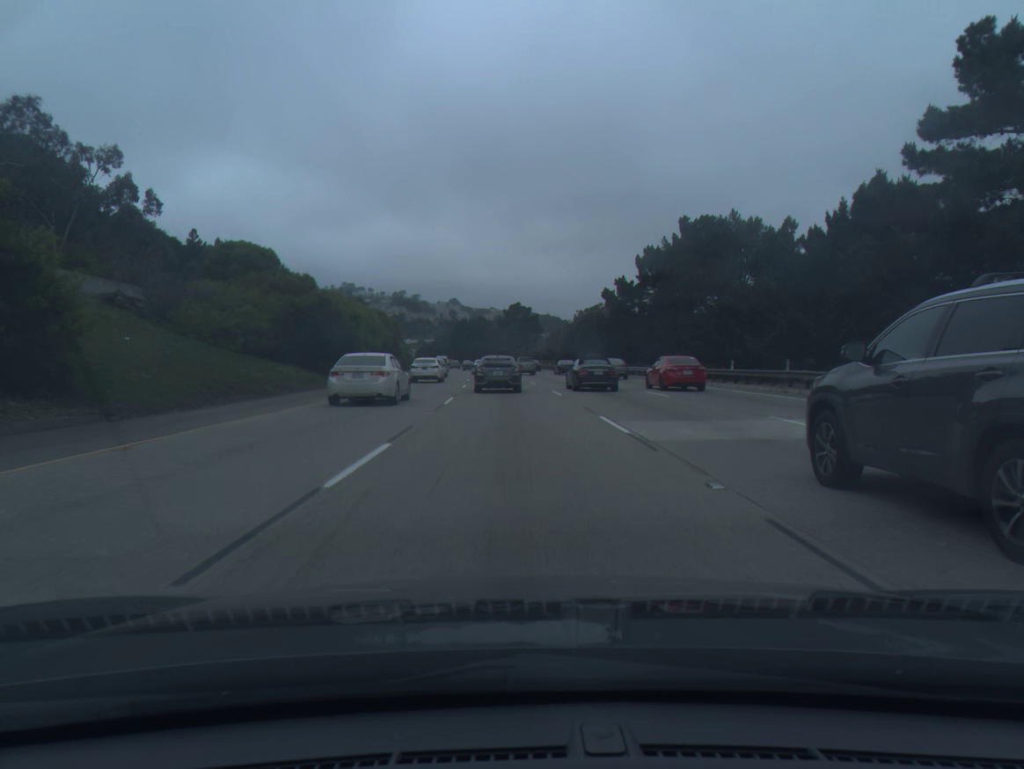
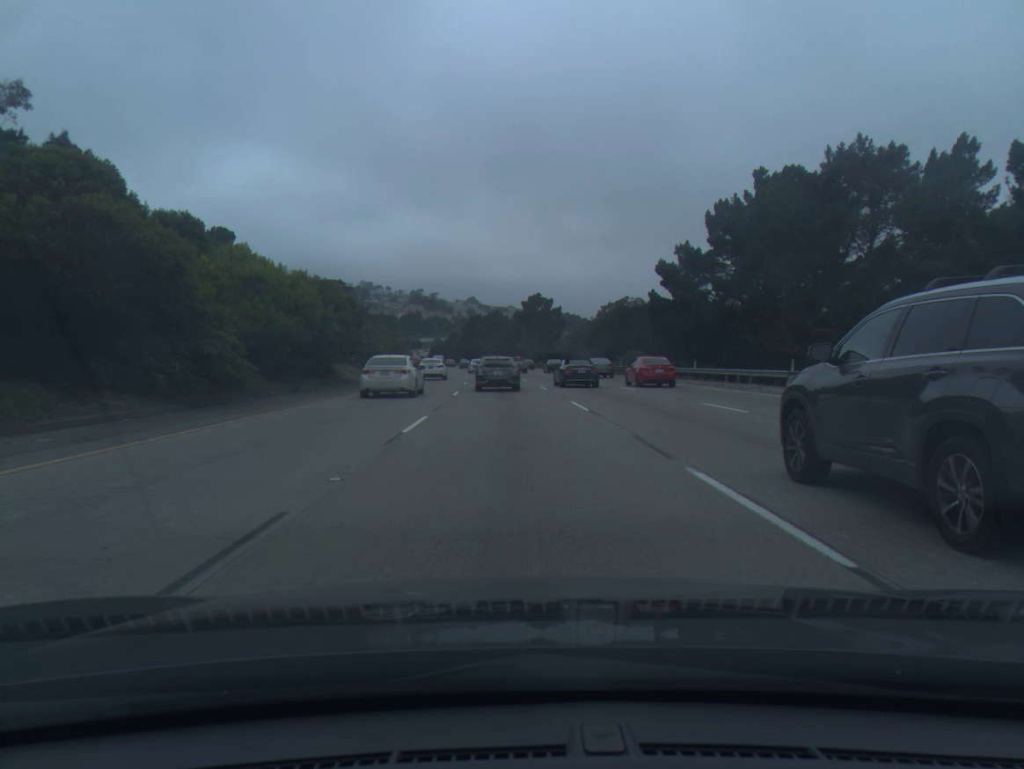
(-0.3, +23.1) m; -2°
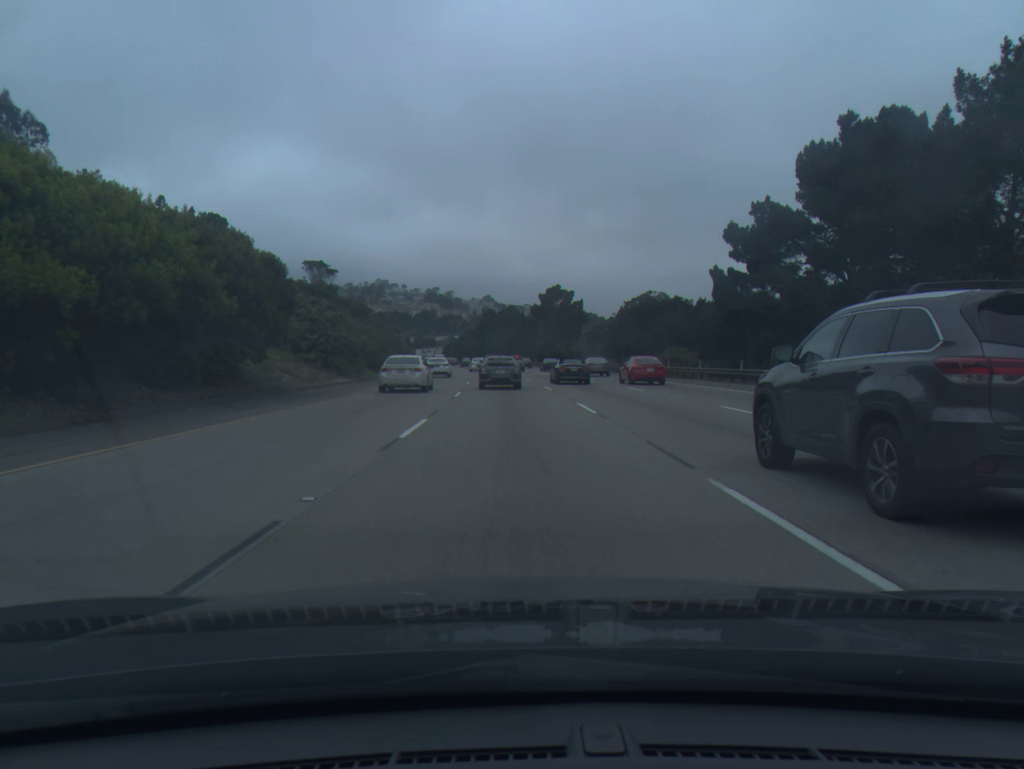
(-0.2, +15.6) m; -1°
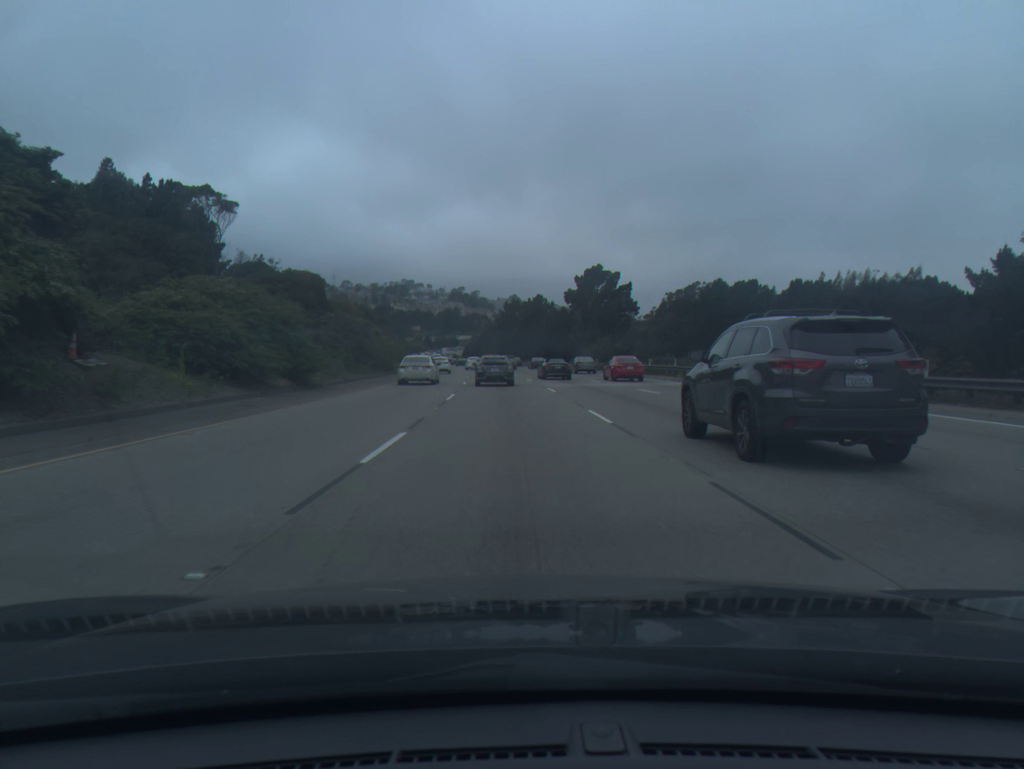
(-0.5, +32.4) m; -2°
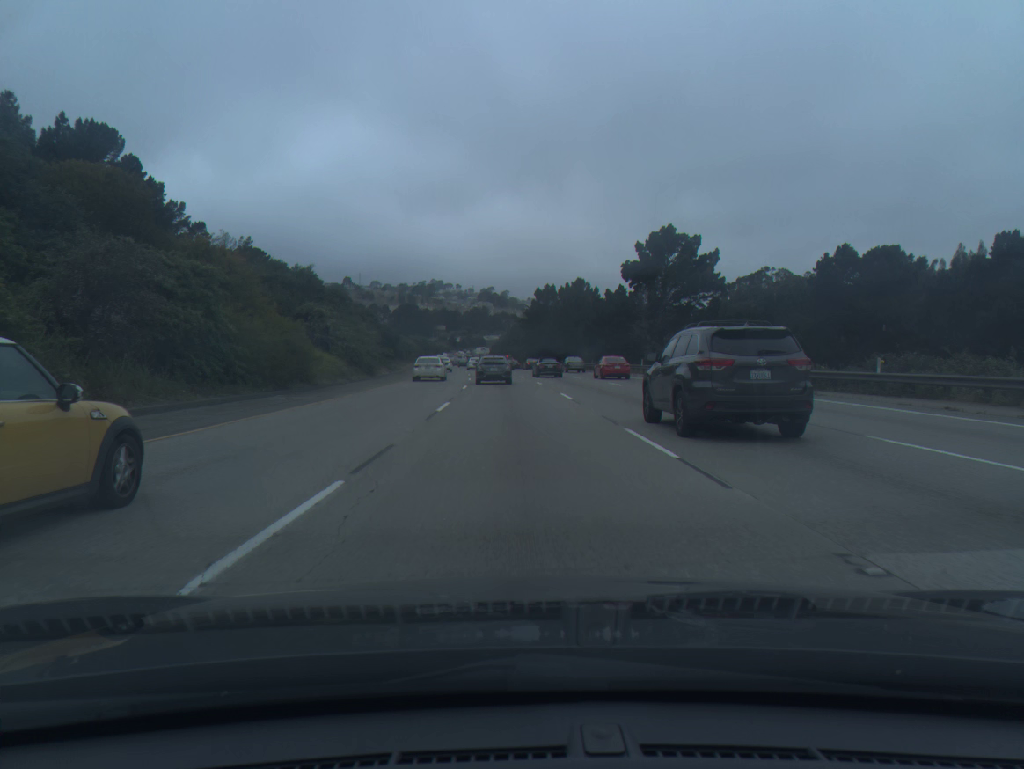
(-0.7, +34.4) m; -2°
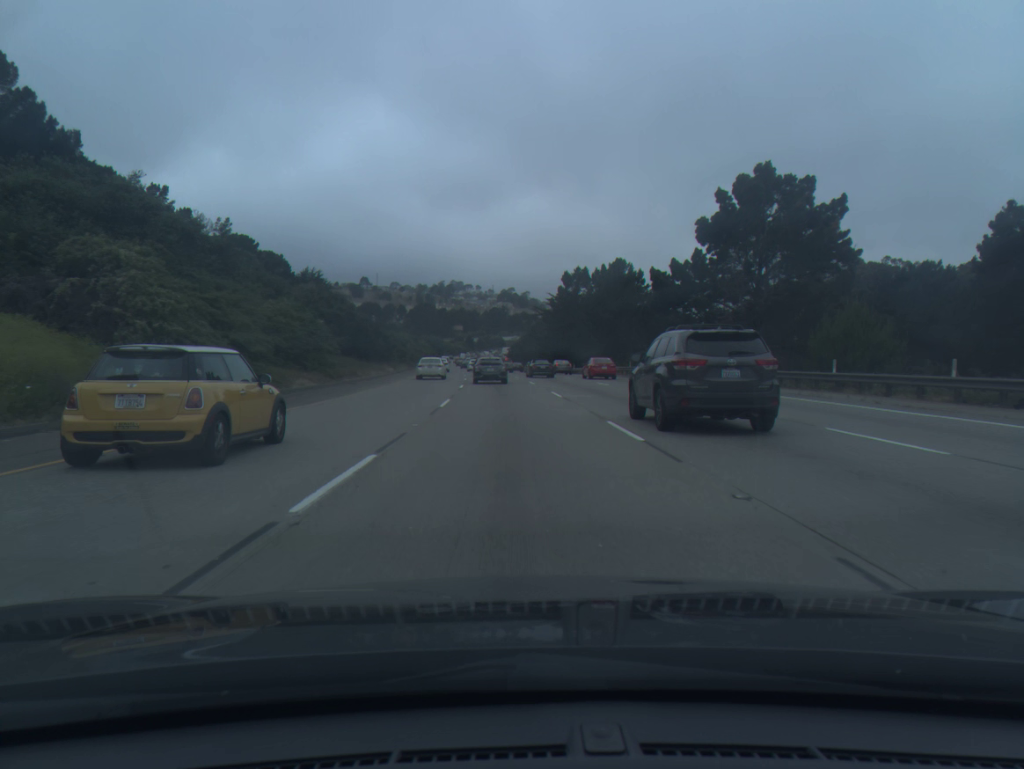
(-0.3, +27.0) m; -2°
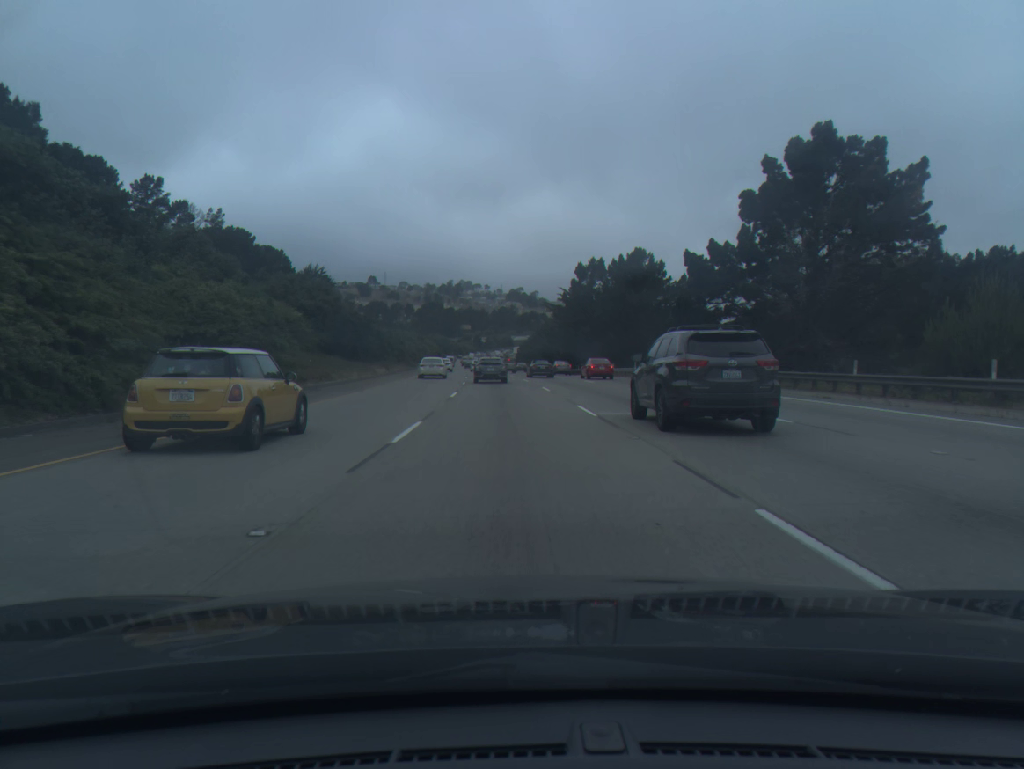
(-0.1, +9.2) m; -1°
